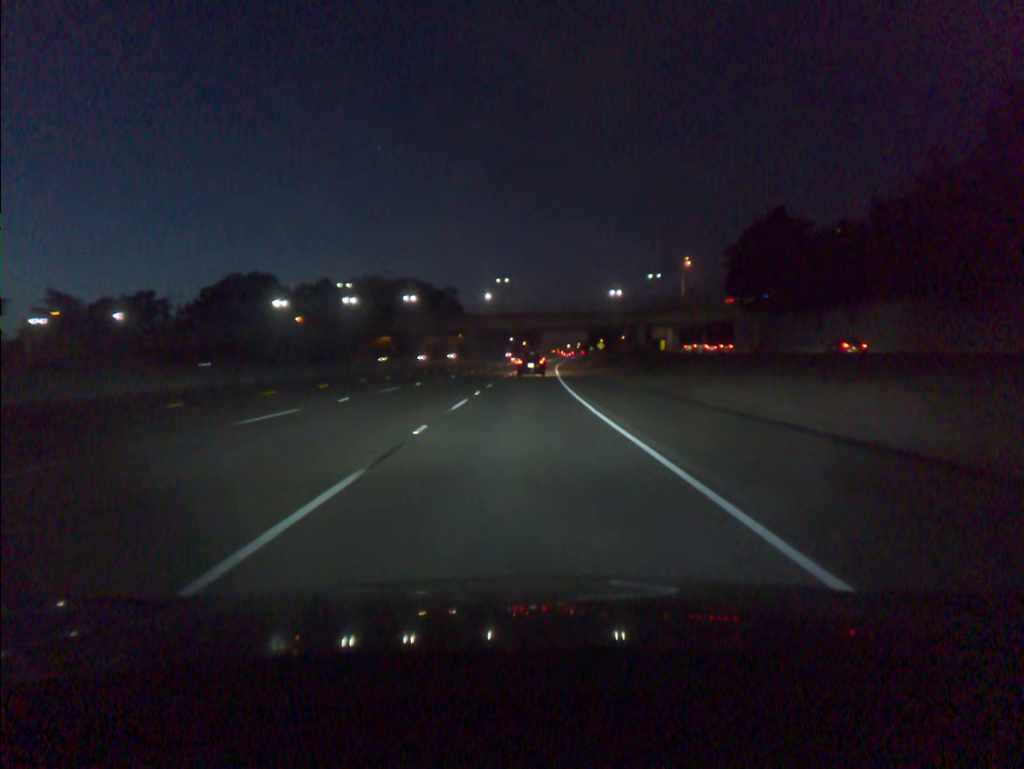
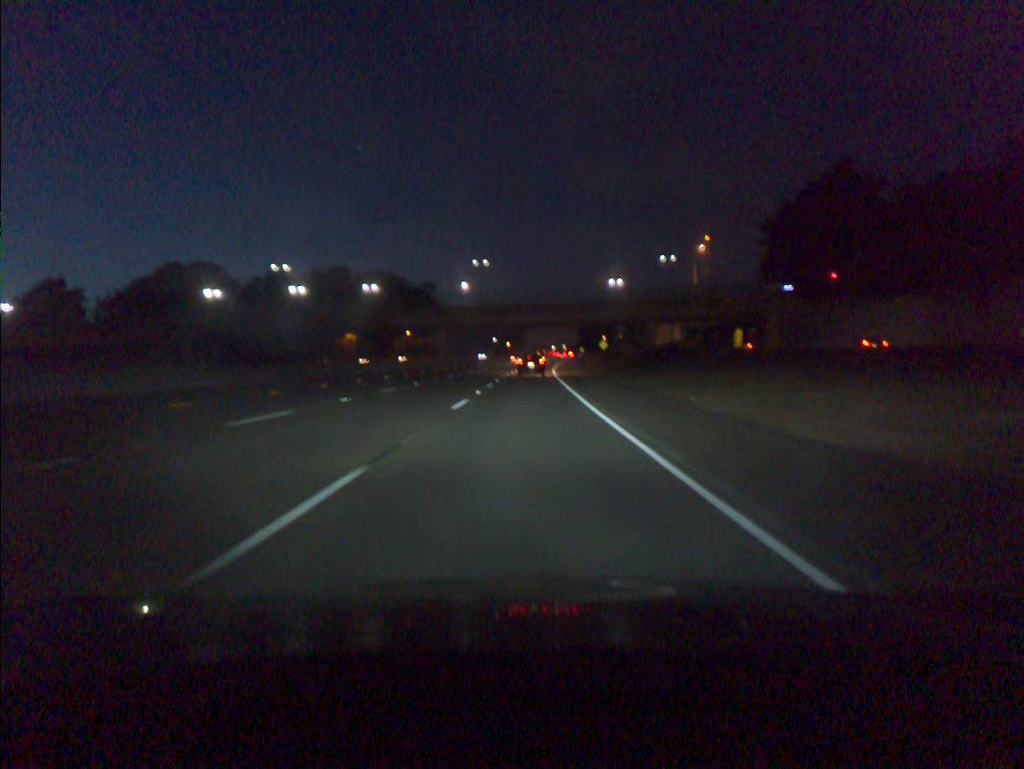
(+0.3, +28.7) m; +1°
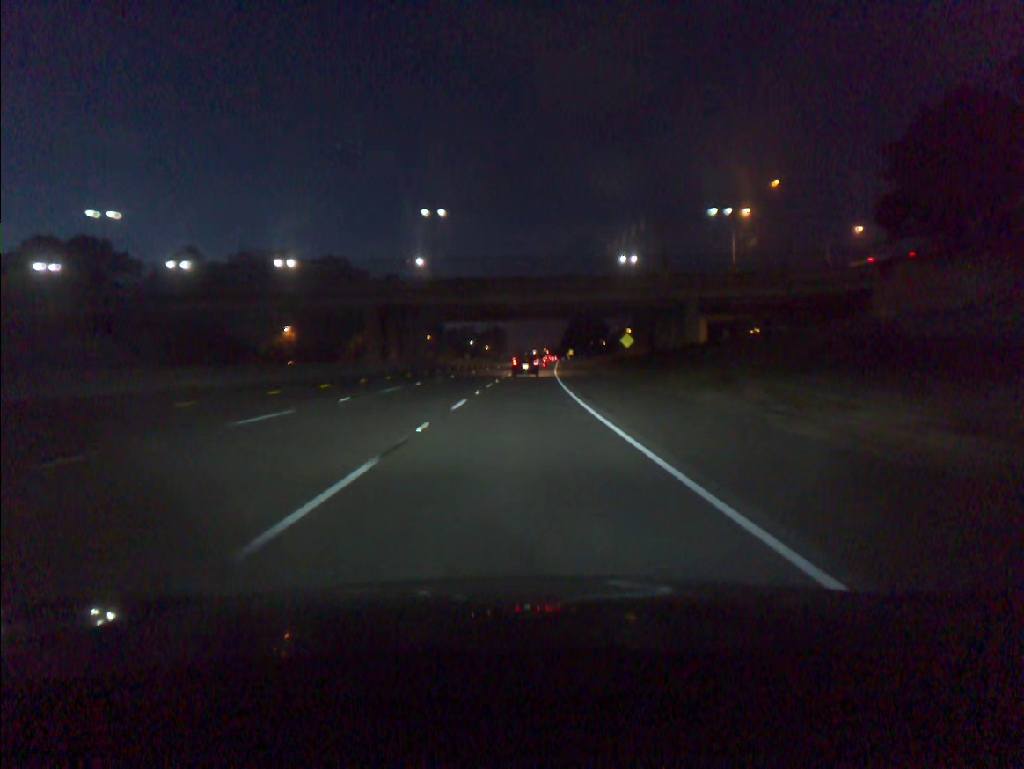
(+0.5, +43.0) m; +1°
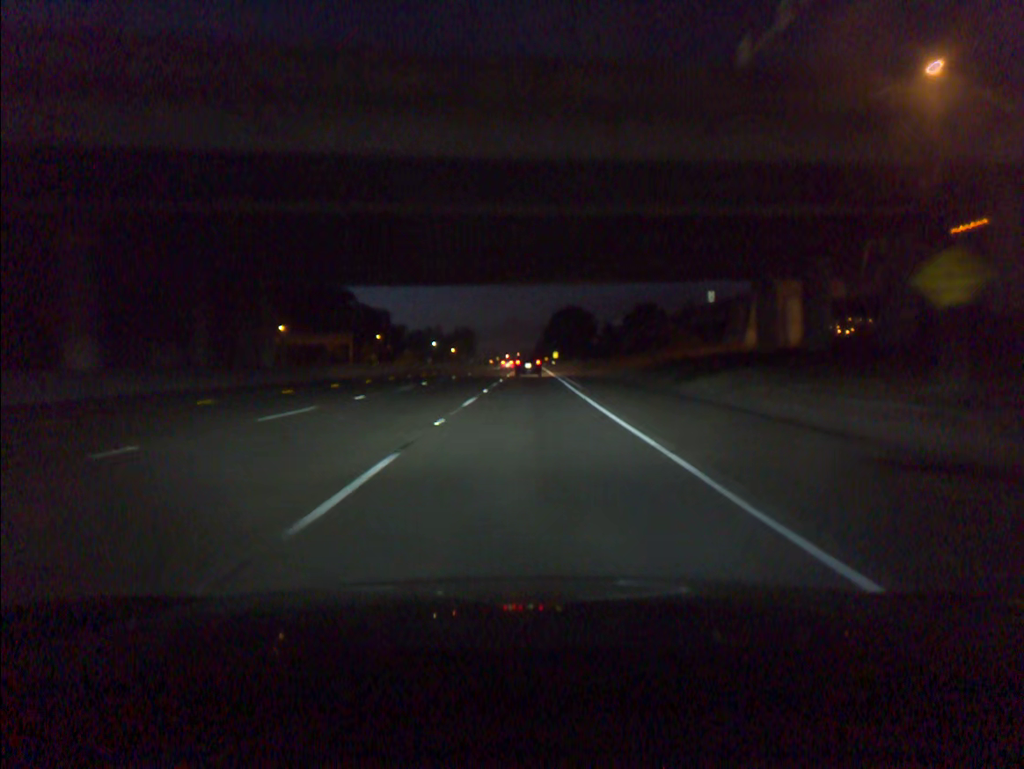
(+0.9, +57.4) m; +2°
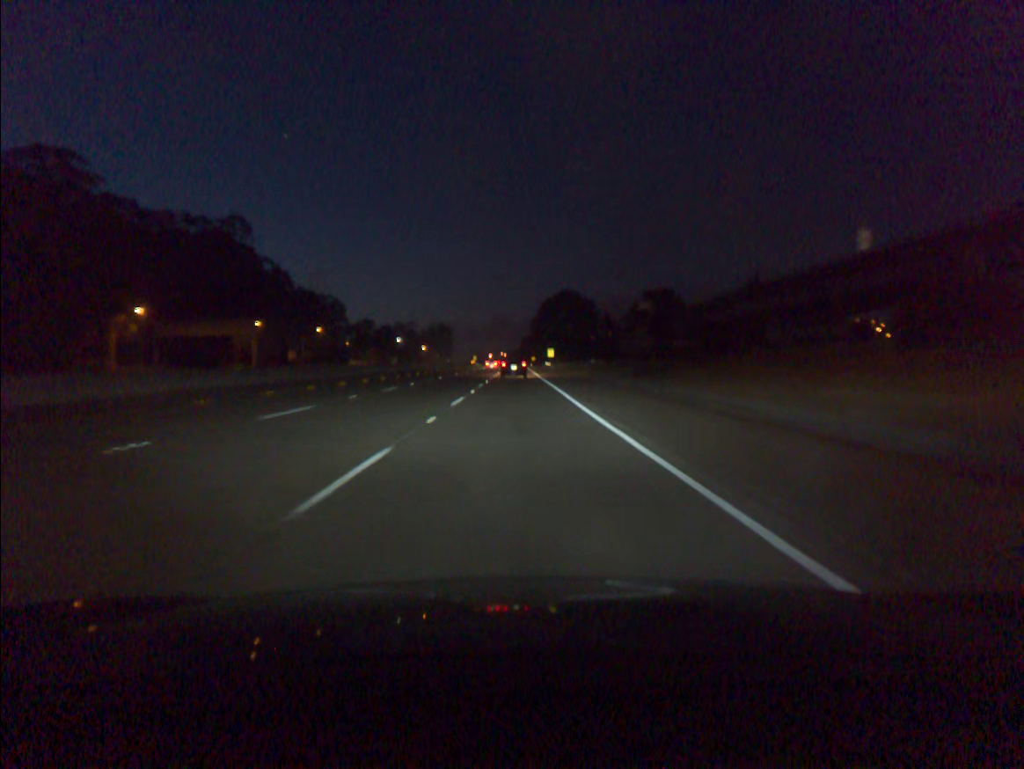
(+0.7, +57.4) m; +1°
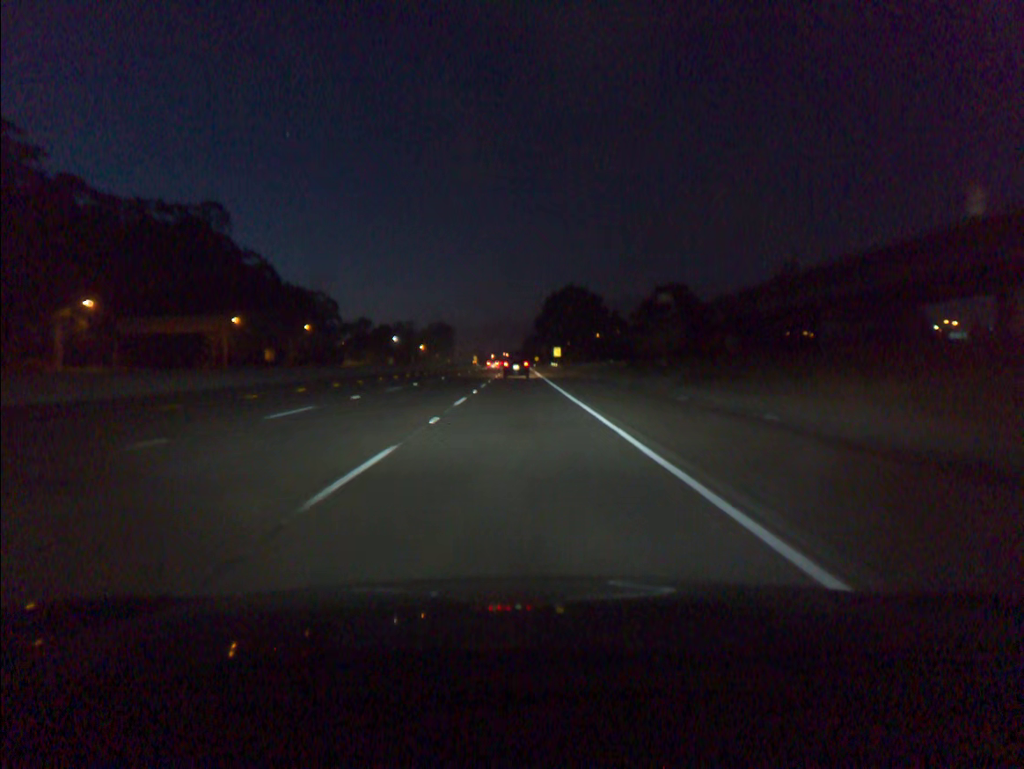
(0.0, +14.3) m; 0°
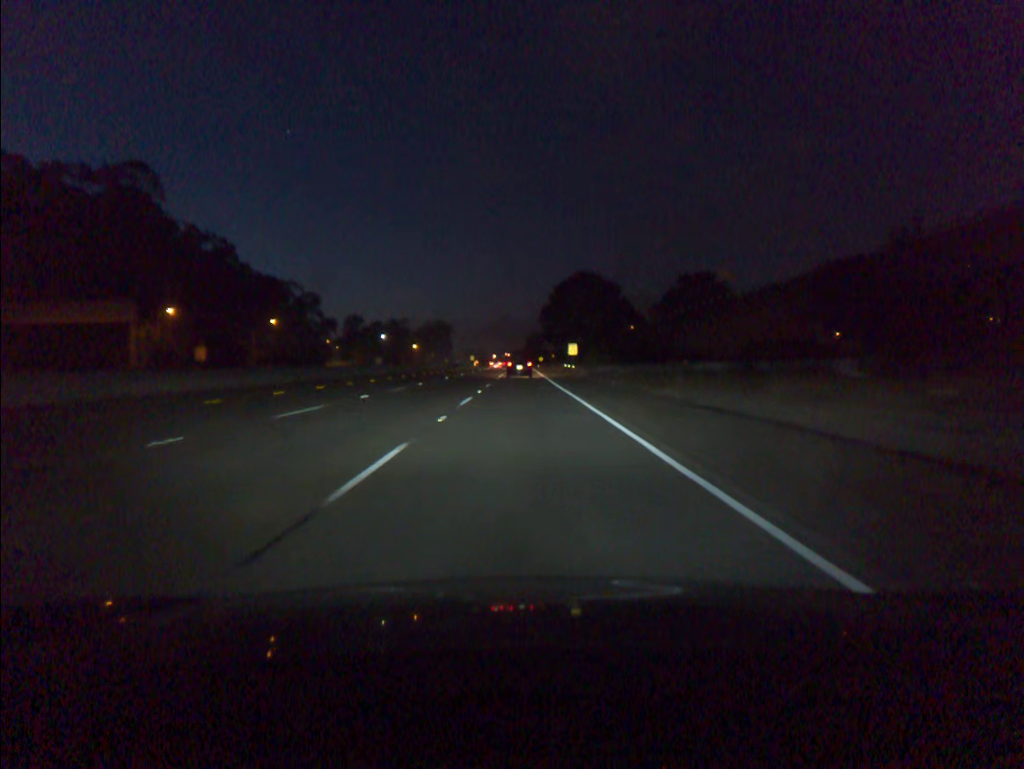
(0.0, +28.7) m; 0°
